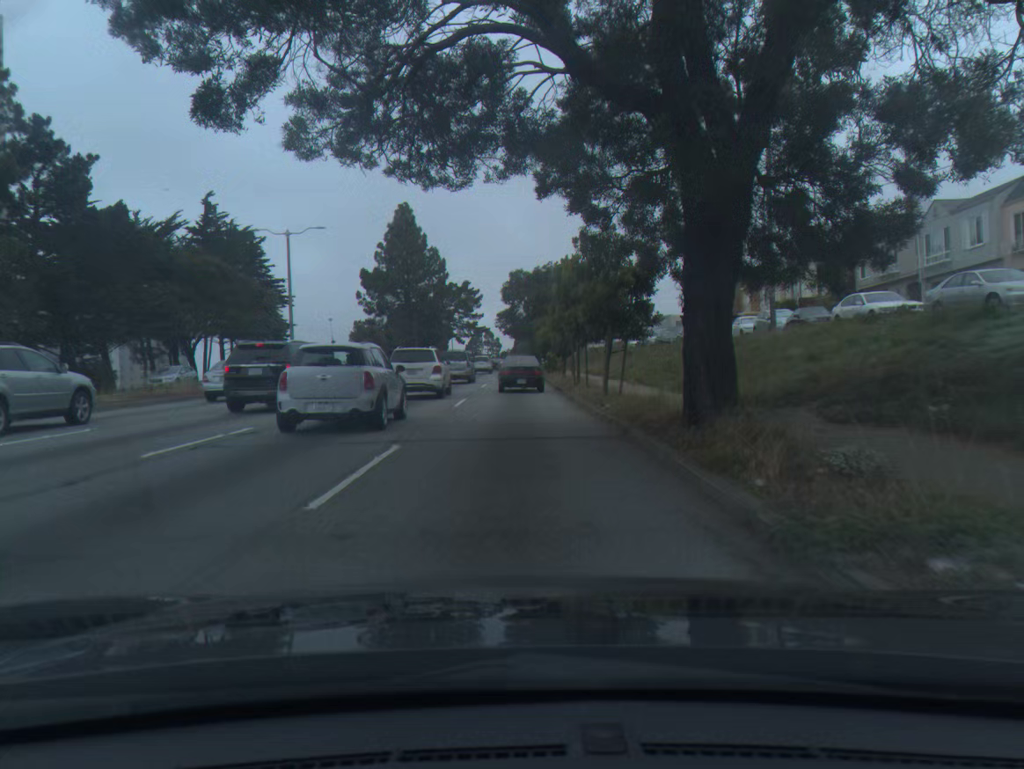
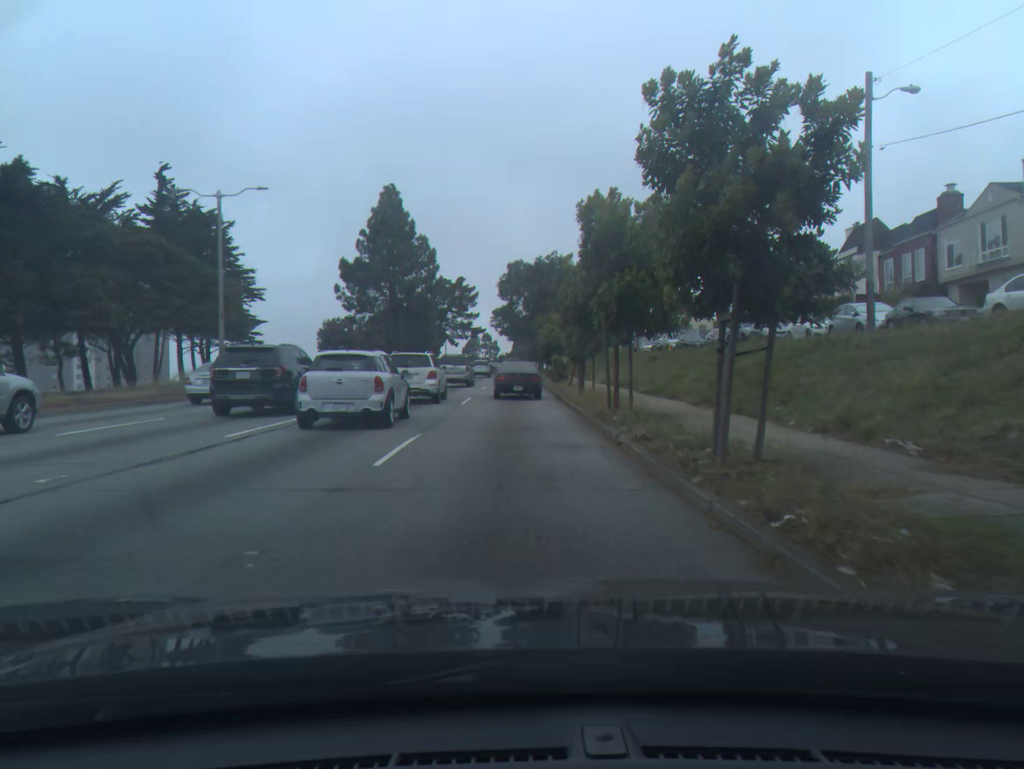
(0.0, +11.1) m; 0°
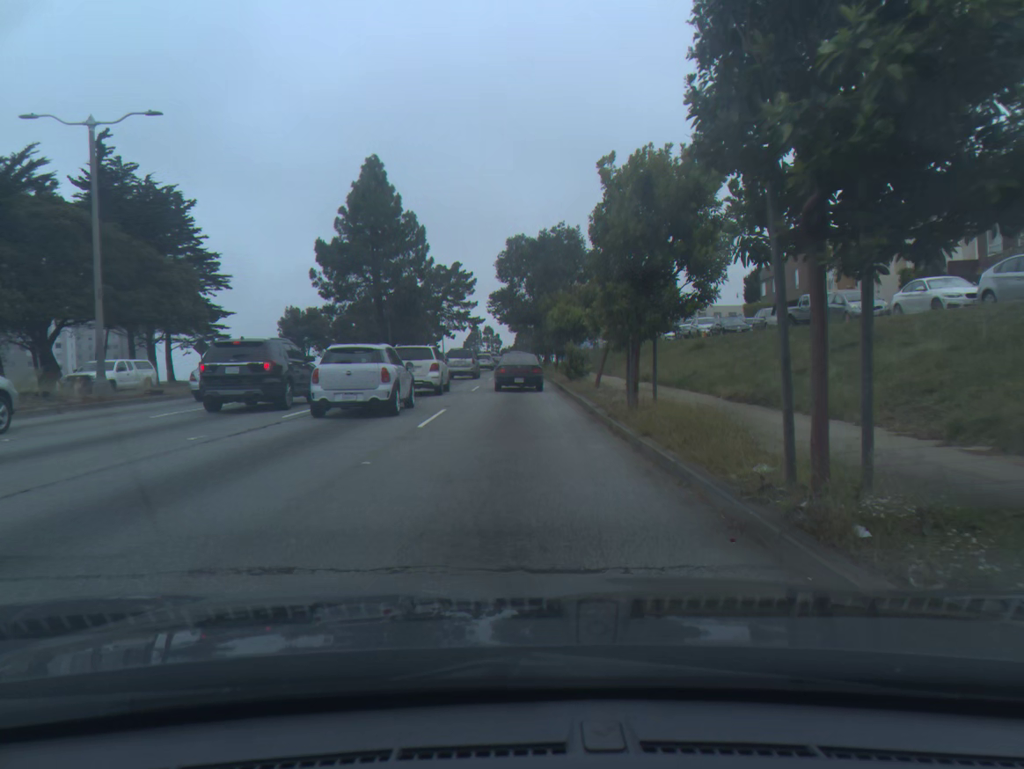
(0.0, +10.9) m; 0°
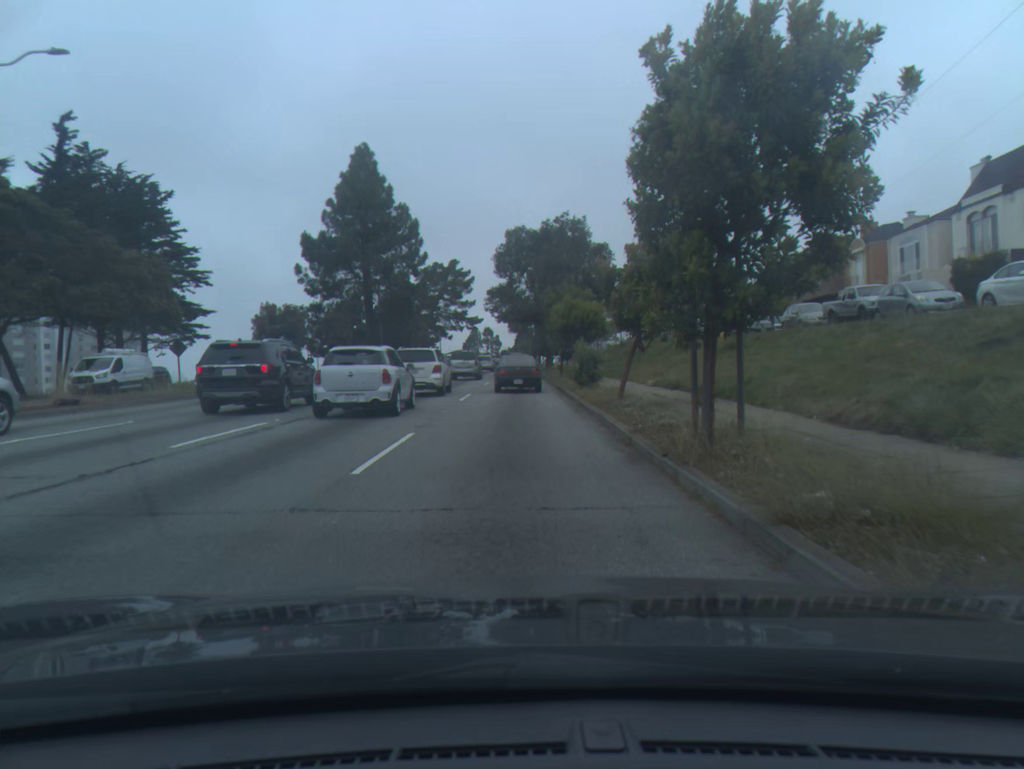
(0.0, +5.4) m; 0°
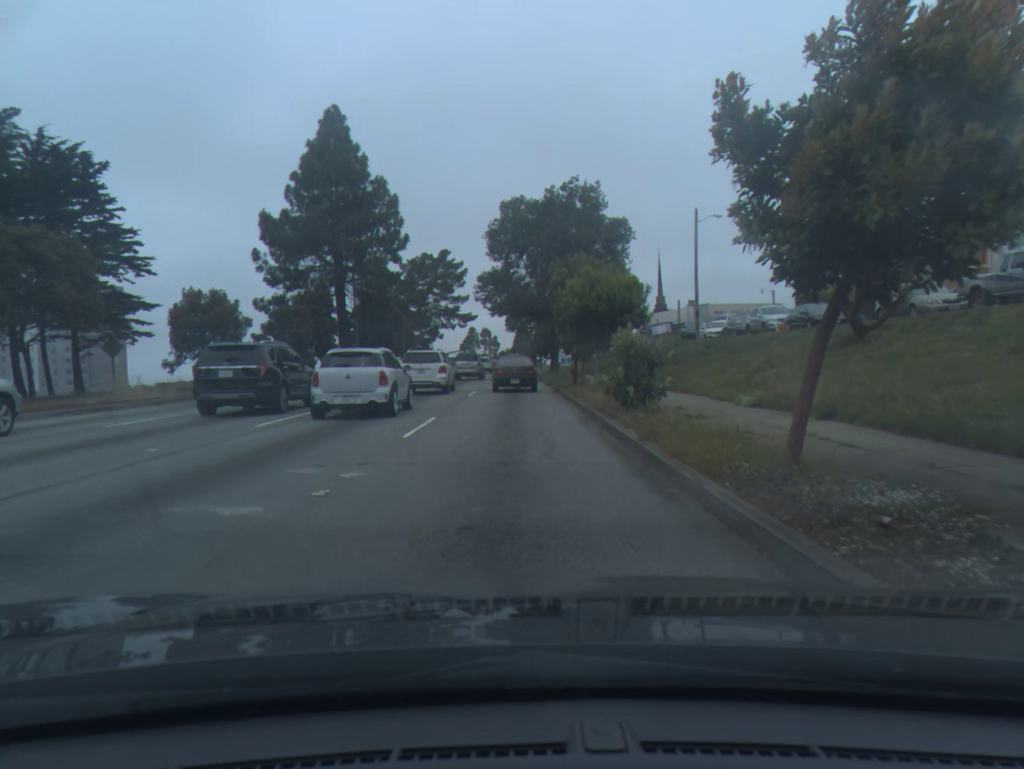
(0.0, +11.0) m; 0°
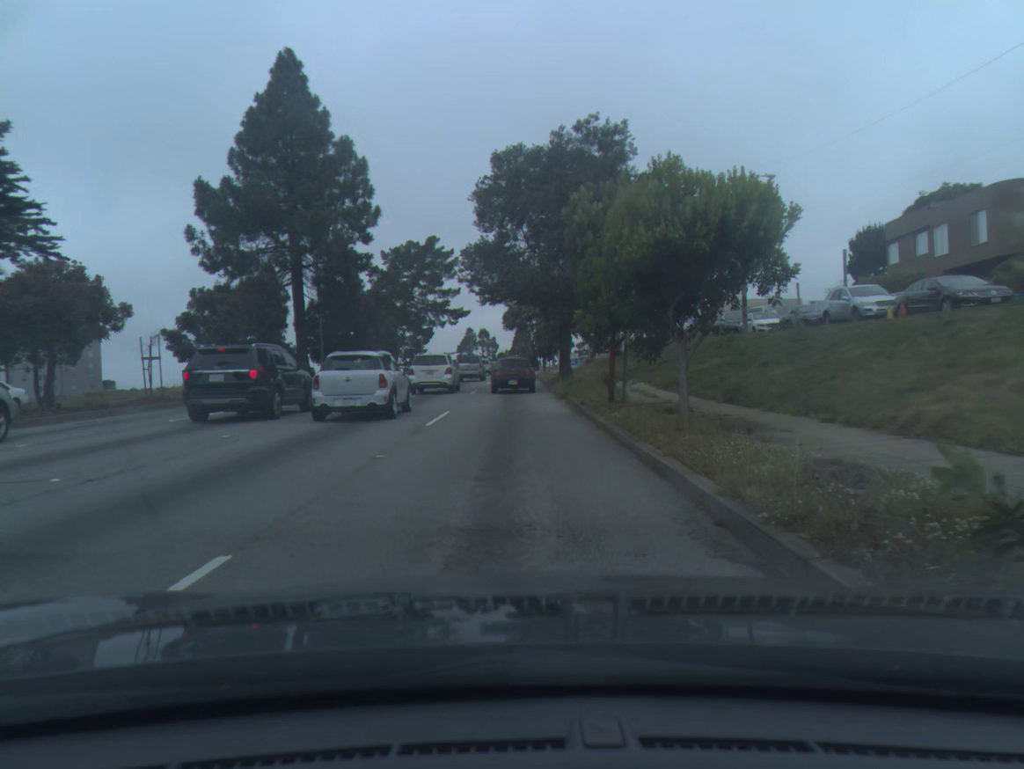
(0.0, +11.7) m; 0°
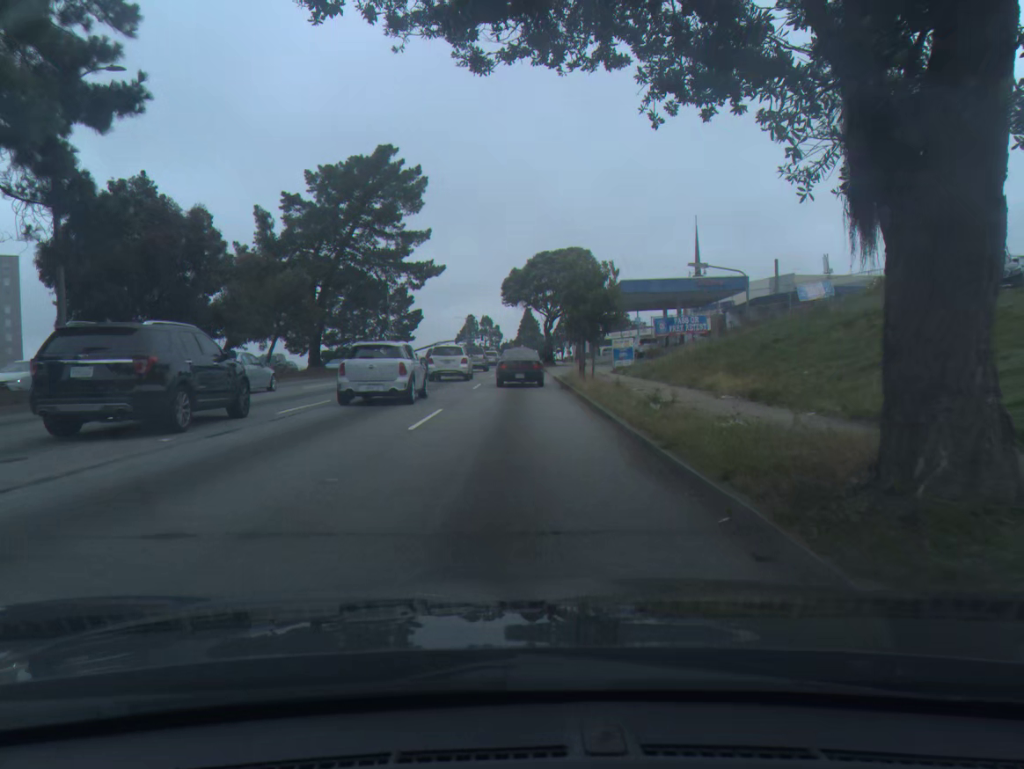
(0.0, +32.0) m; 0°
